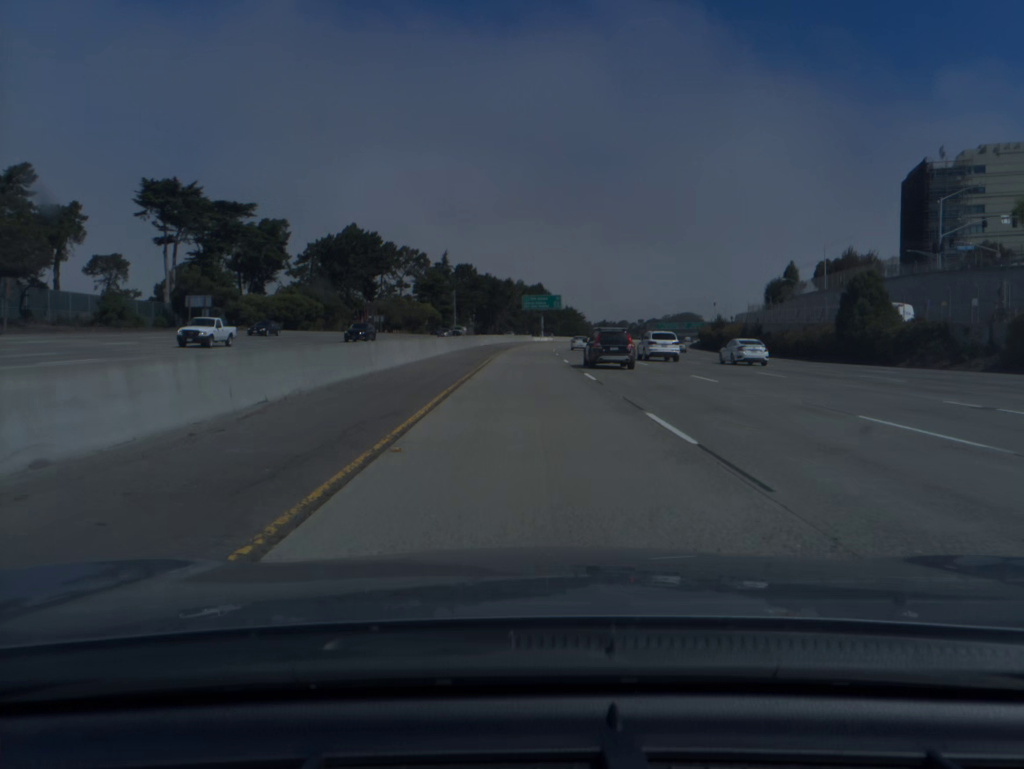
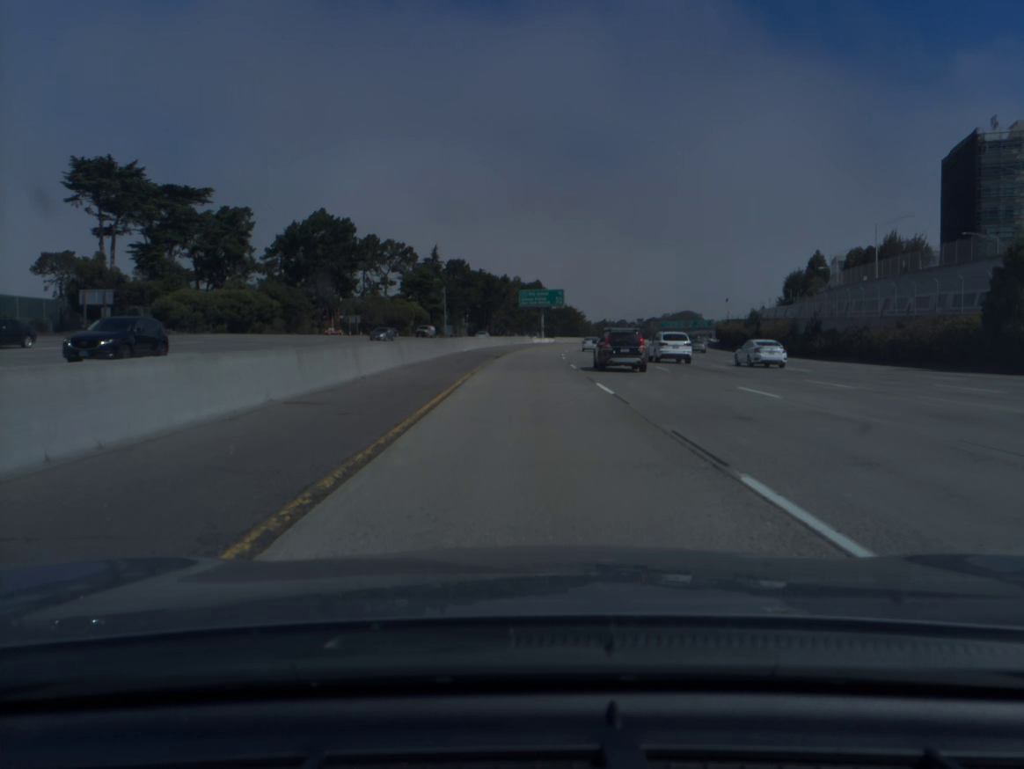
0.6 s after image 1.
(0.0, +20.0) m; 0°
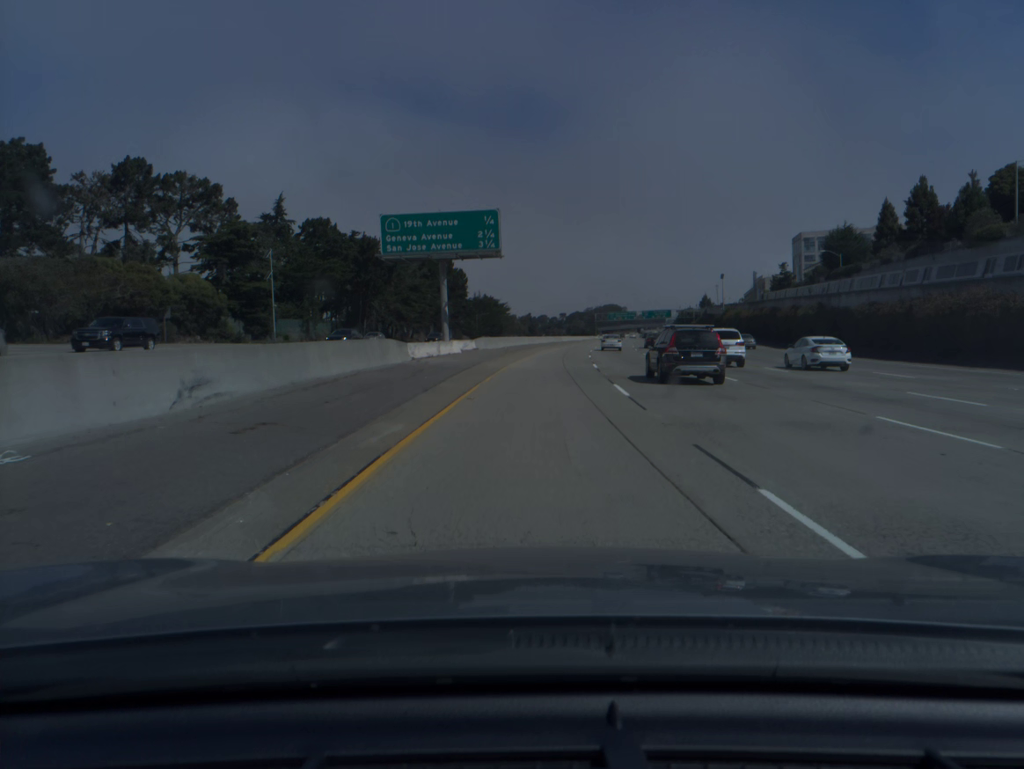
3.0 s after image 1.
(+2.5, +79.9) m; +6°
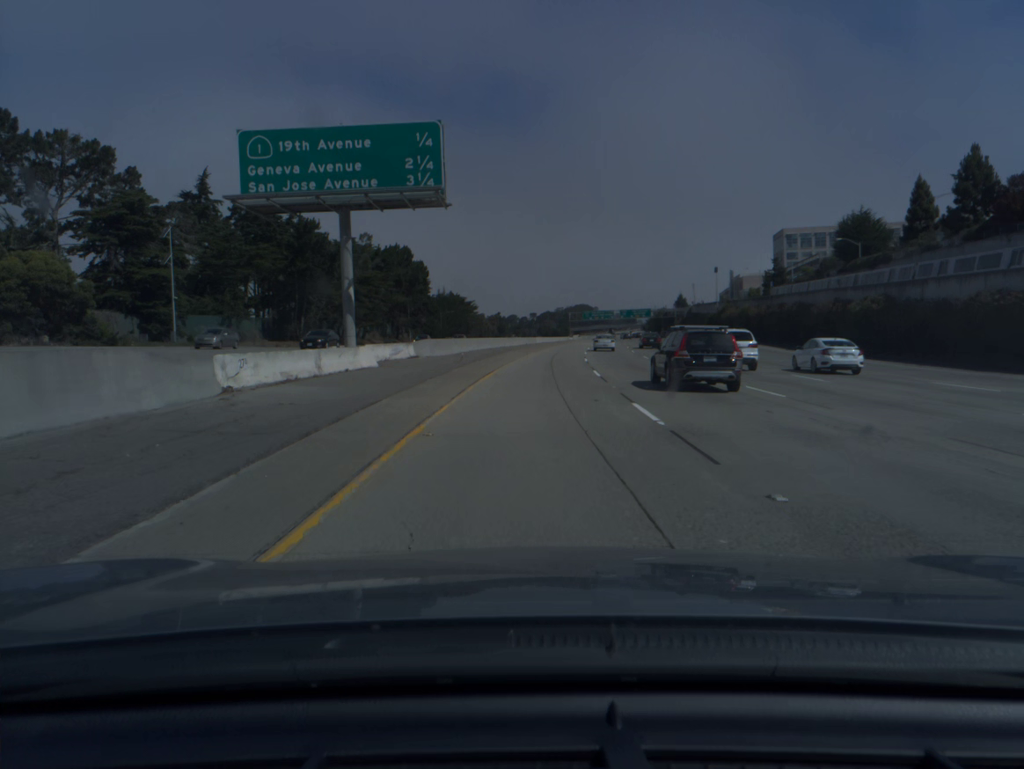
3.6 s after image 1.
(+0.4, +20.0) m; +2°
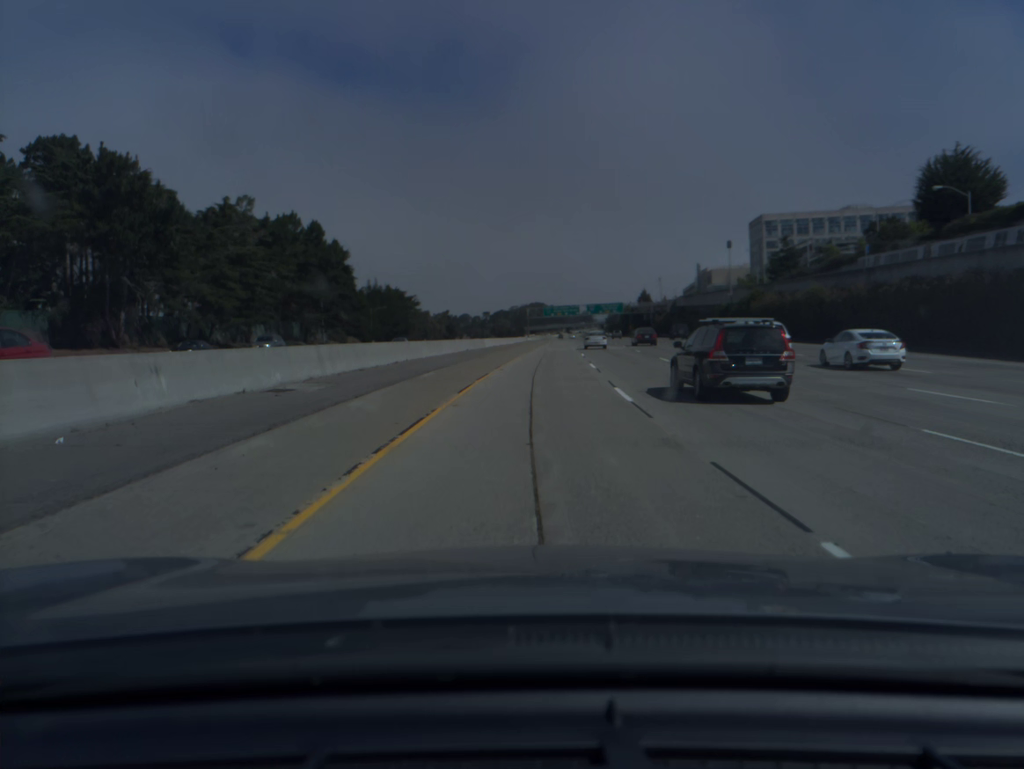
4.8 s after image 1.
(+1.4, +40.1) m; +3°
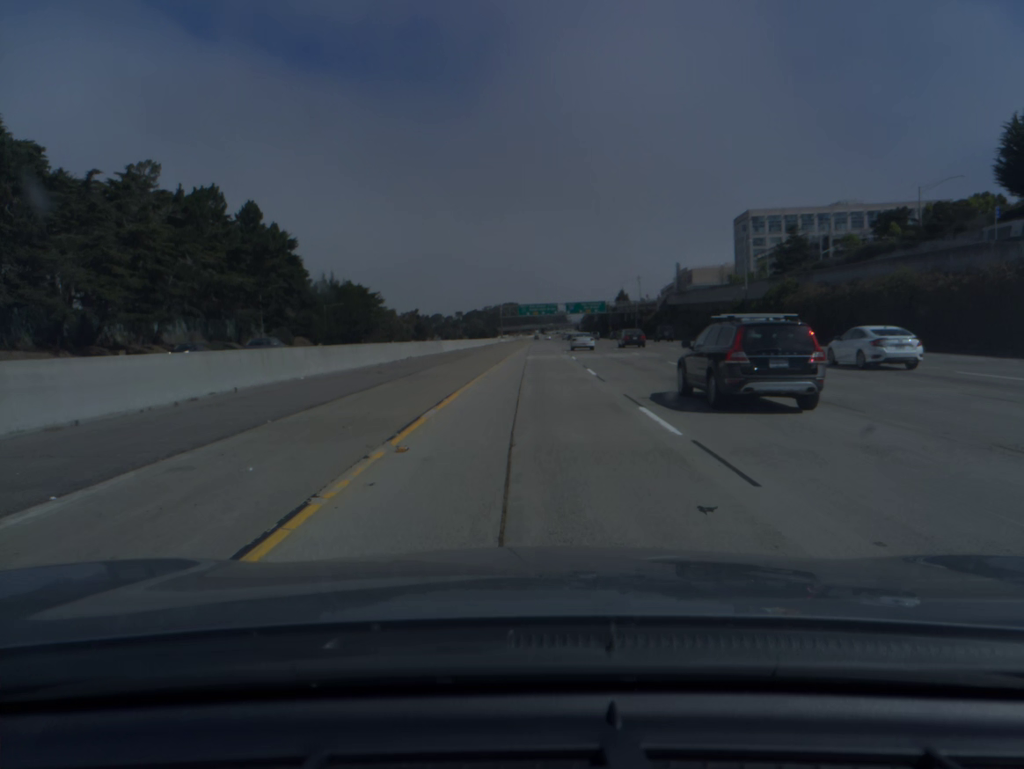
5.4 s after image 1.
(+0.3, +20.1) m; +2°
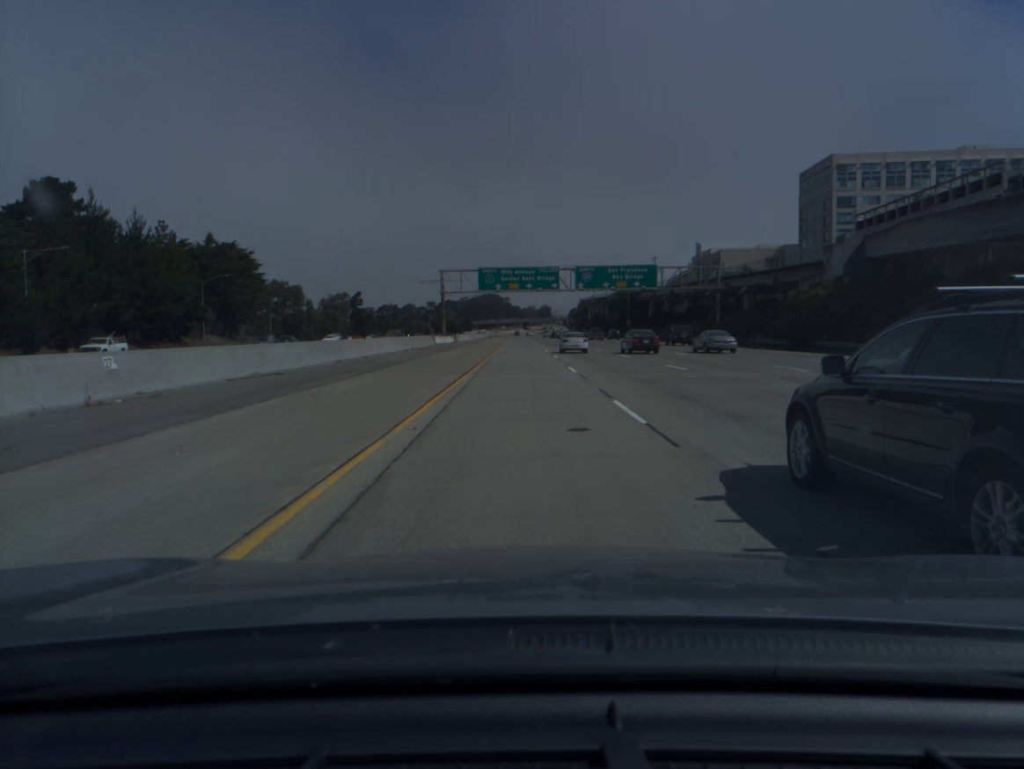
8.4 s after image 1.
(+2.4, +100.8) m; +2°
